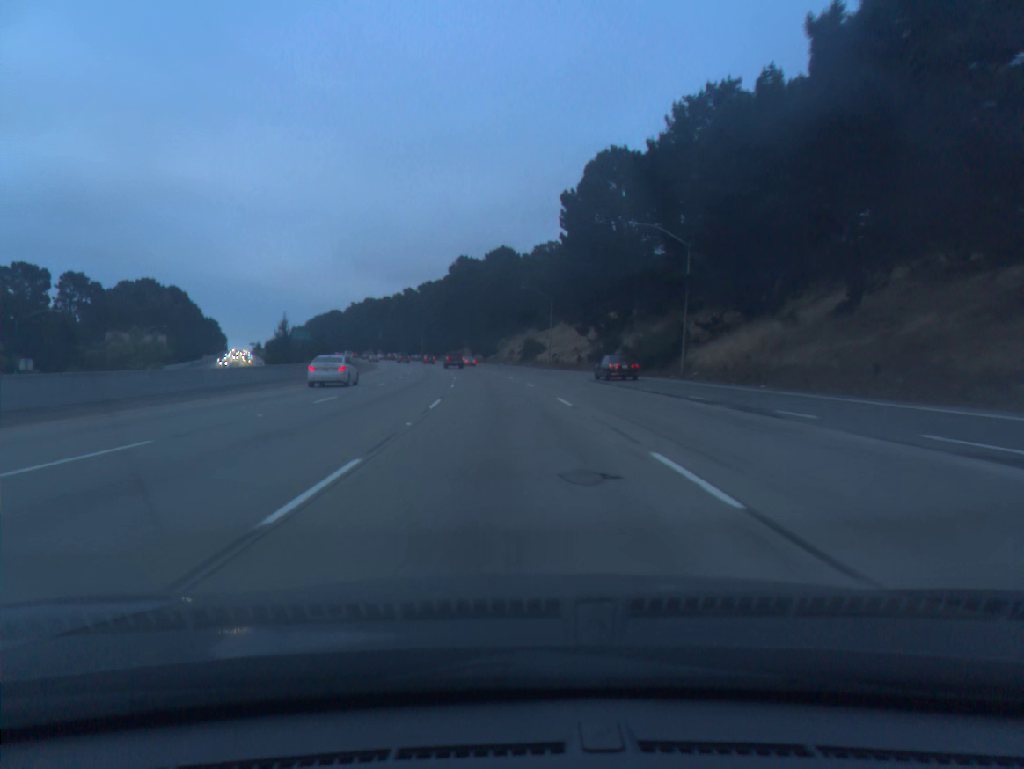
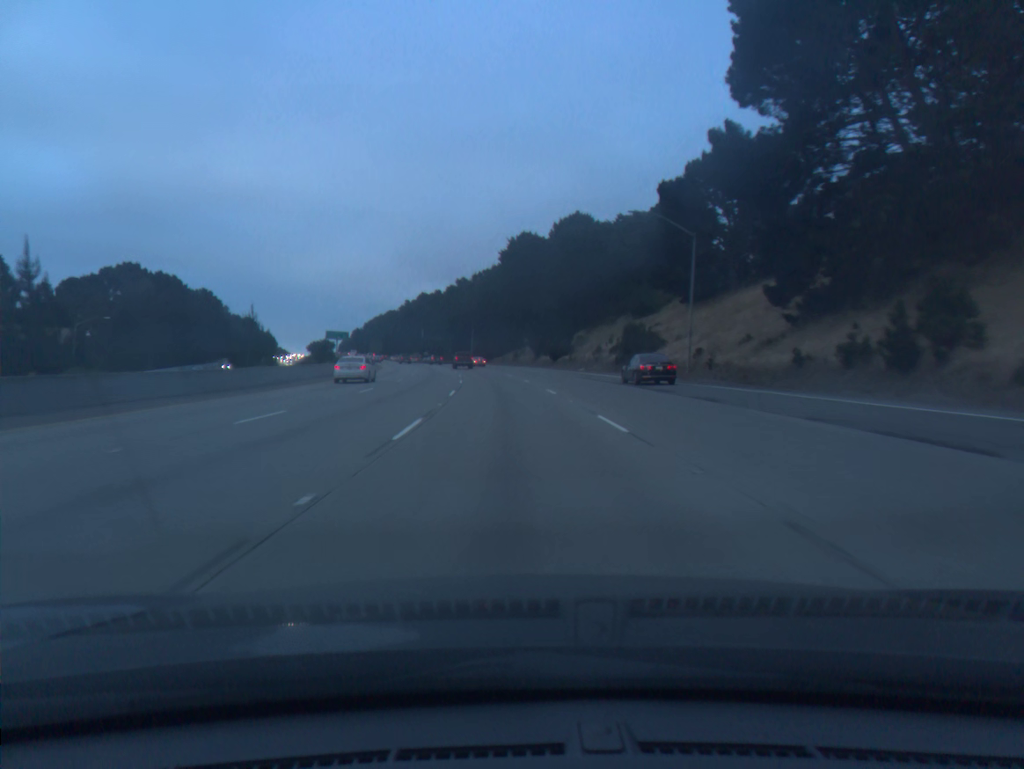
(-2.3, +51.9) m; -5°
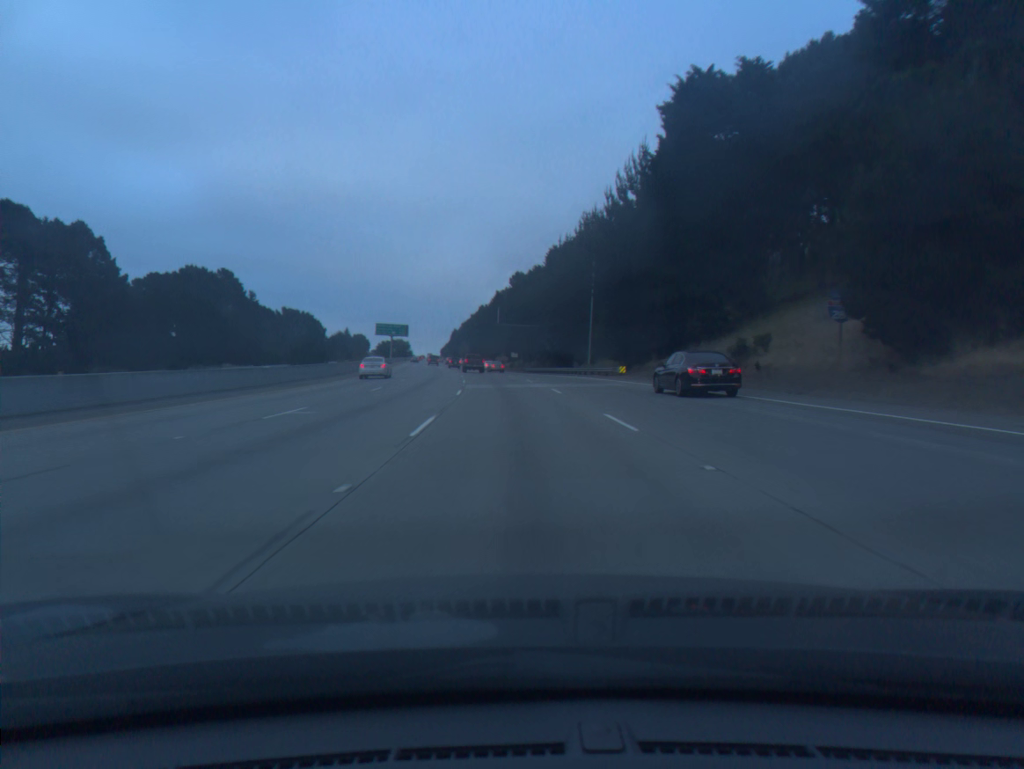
(-5.9, +86.9) m; -8°
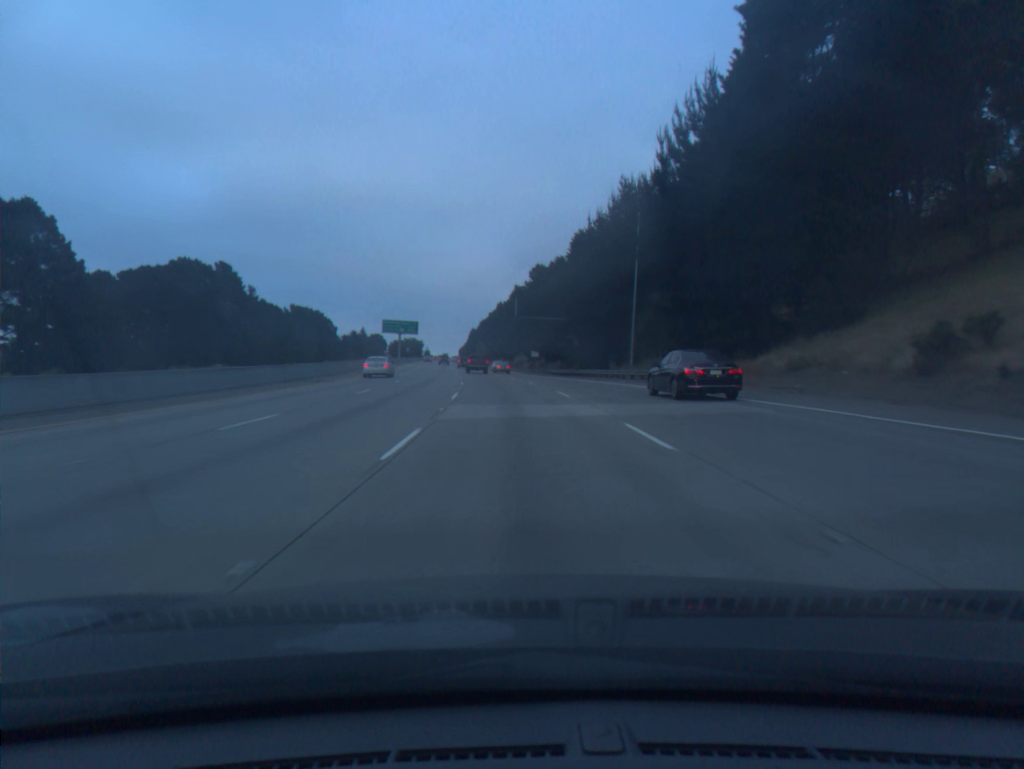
(-0.2, +17.5) m; -1°
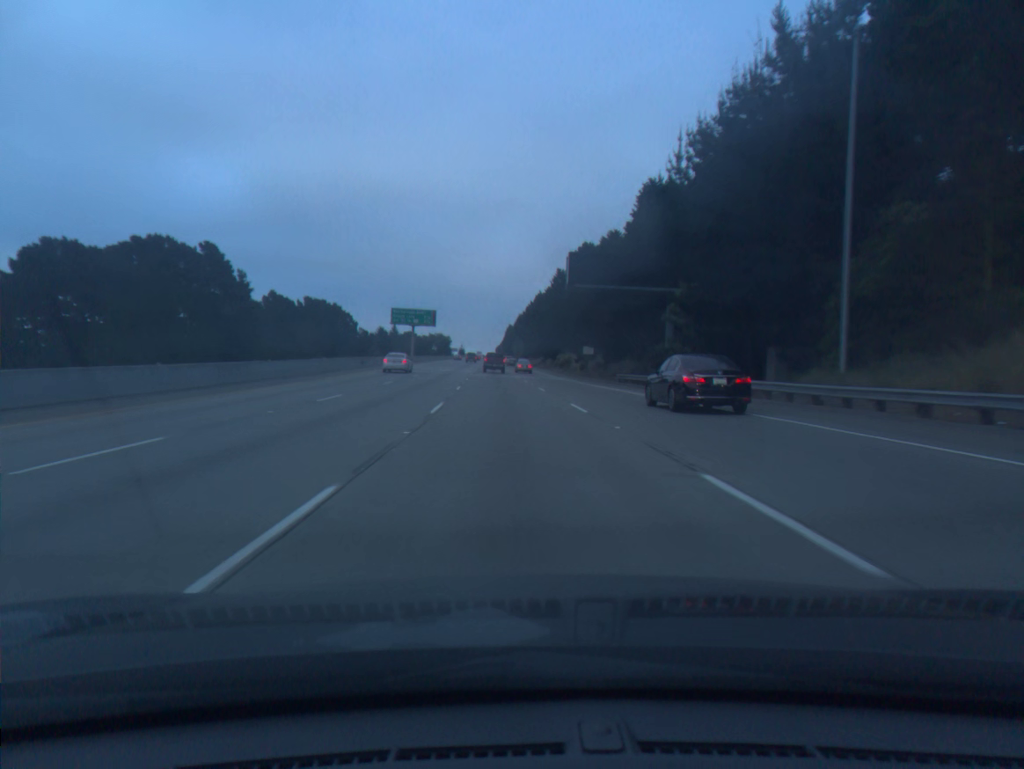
(-0.9, +35.0) m; -3°
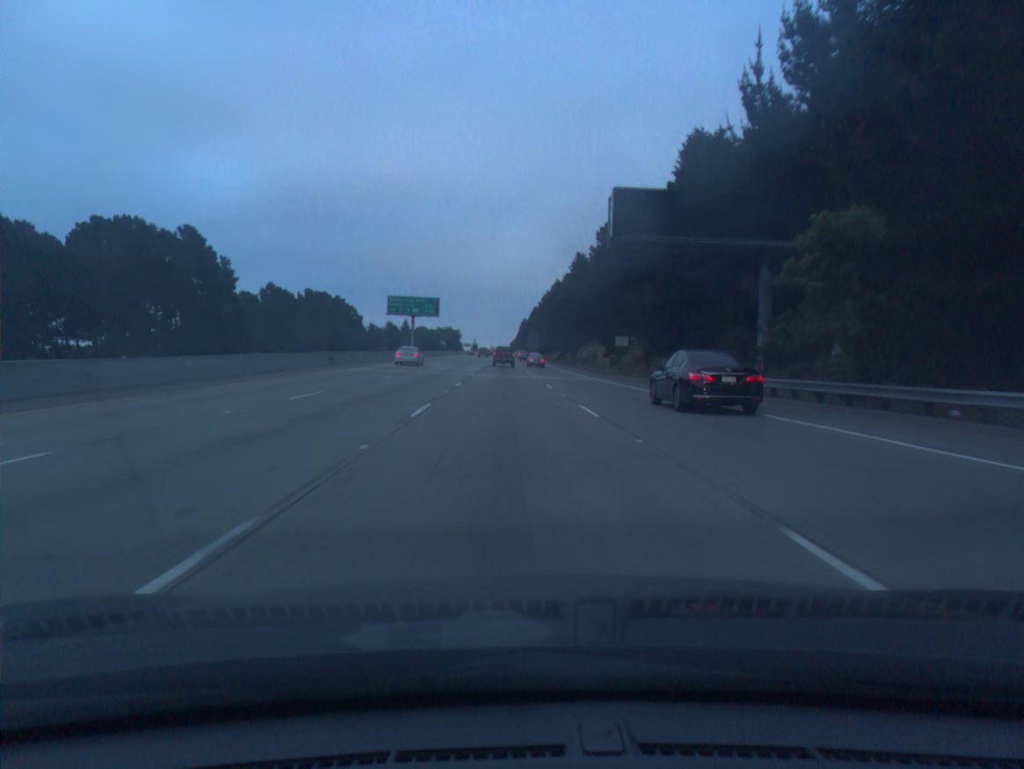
(-0.2, +17.5) m; -1°
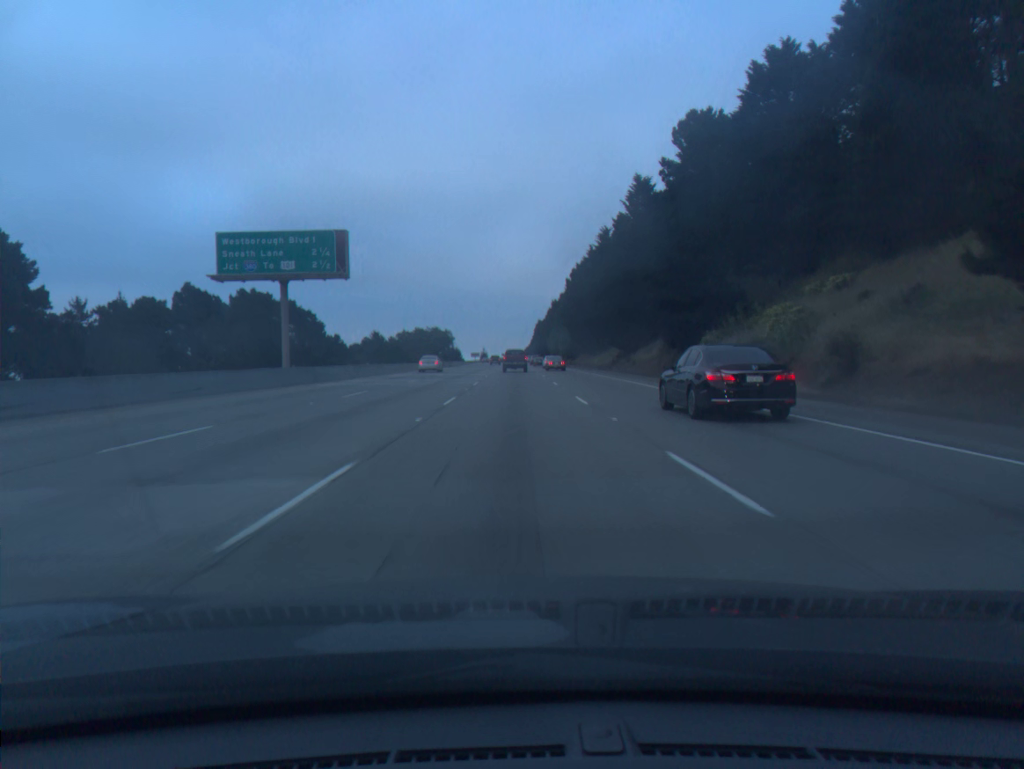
(-1.2, +68.5) m; -1°
